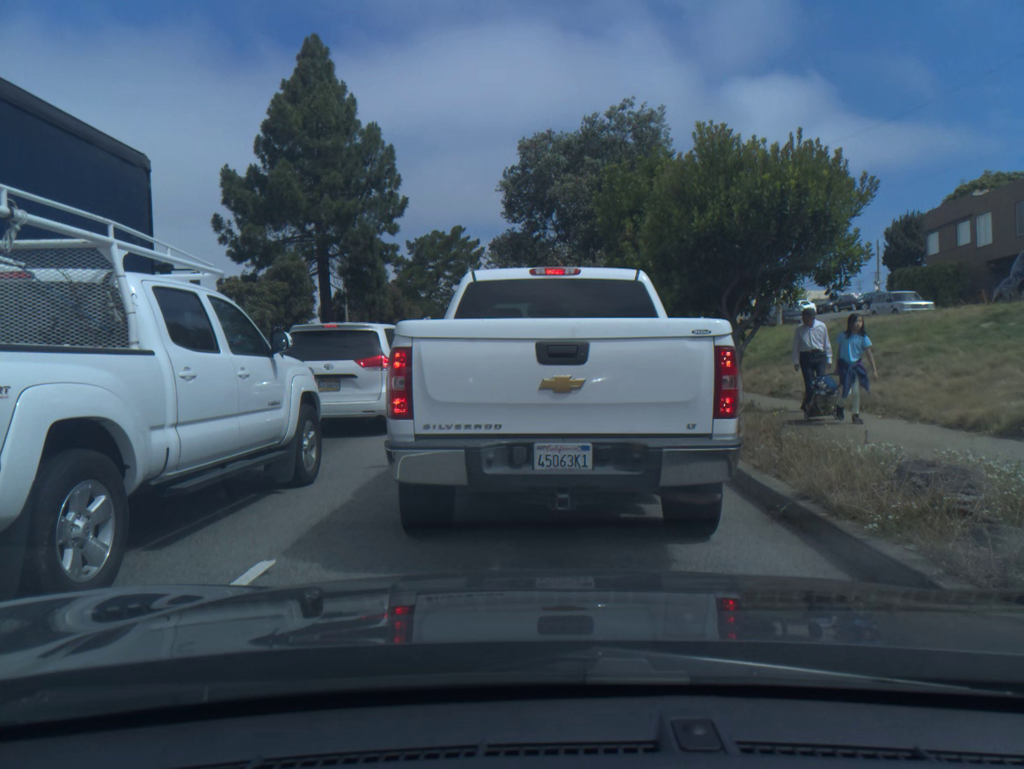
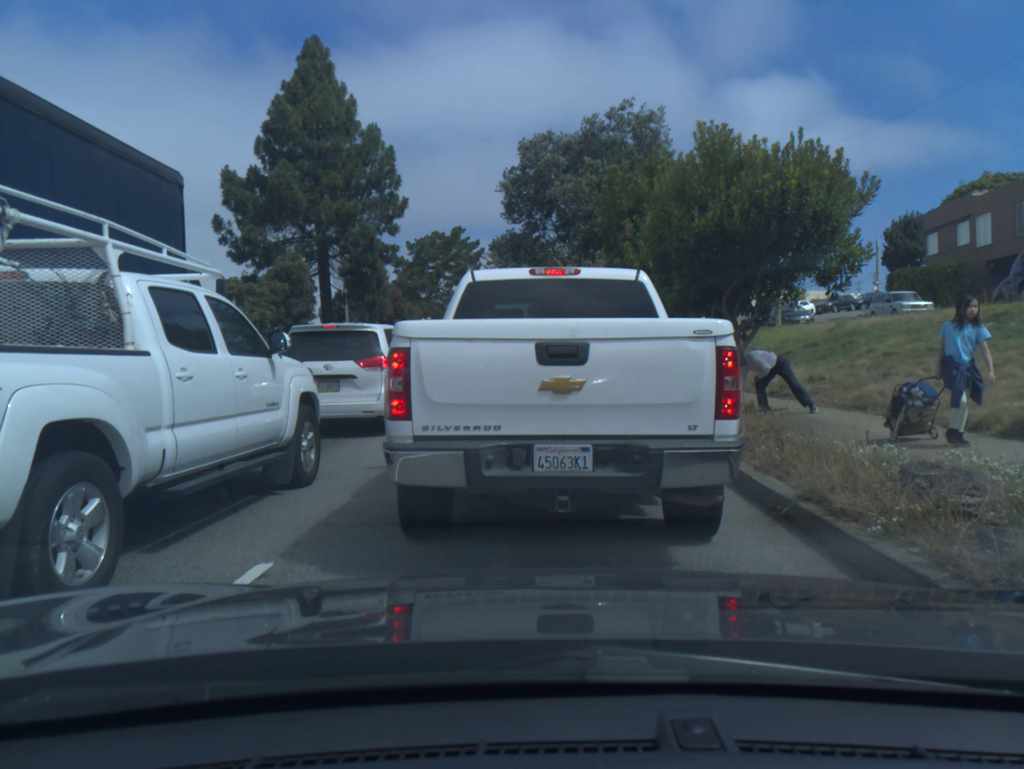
(0.0, +0.1) m; +1°
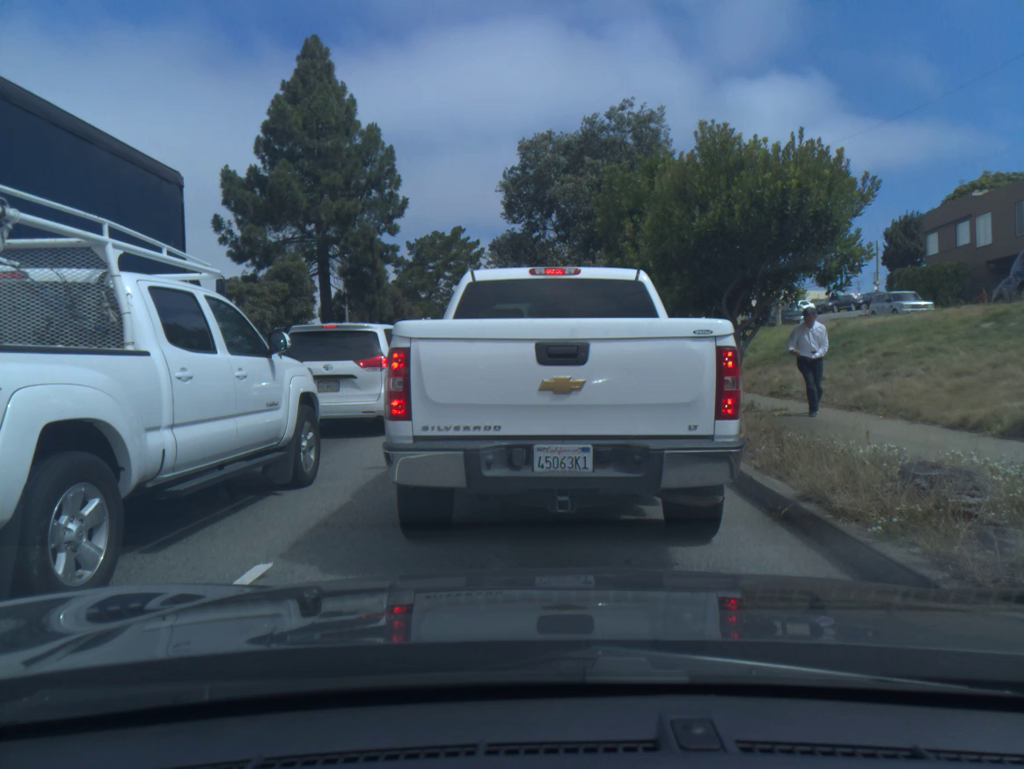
(0.0, 0.0) m; +1°
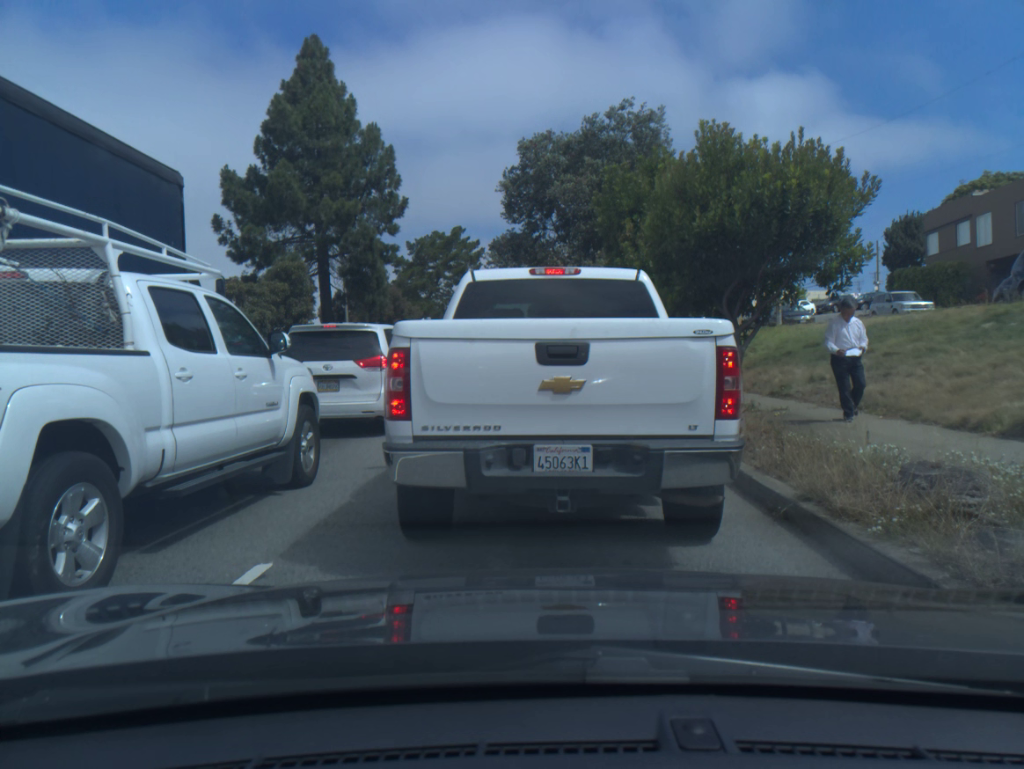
(0.0, 0.0) m; +1°
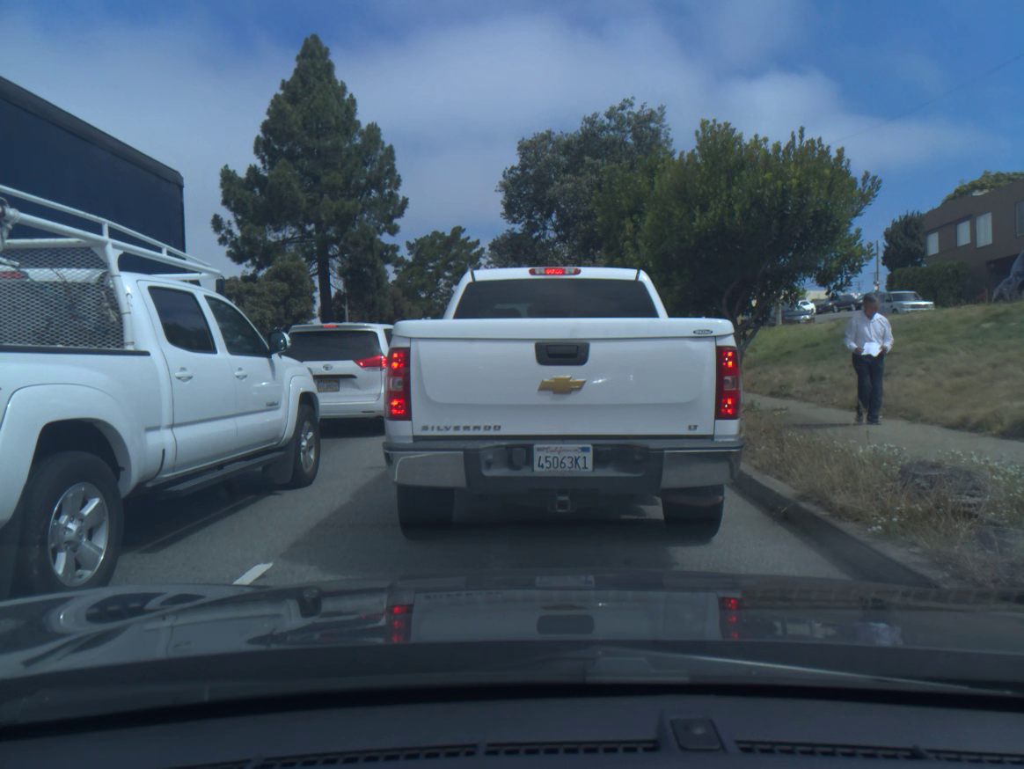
(0.0, 0.0) m; 0°
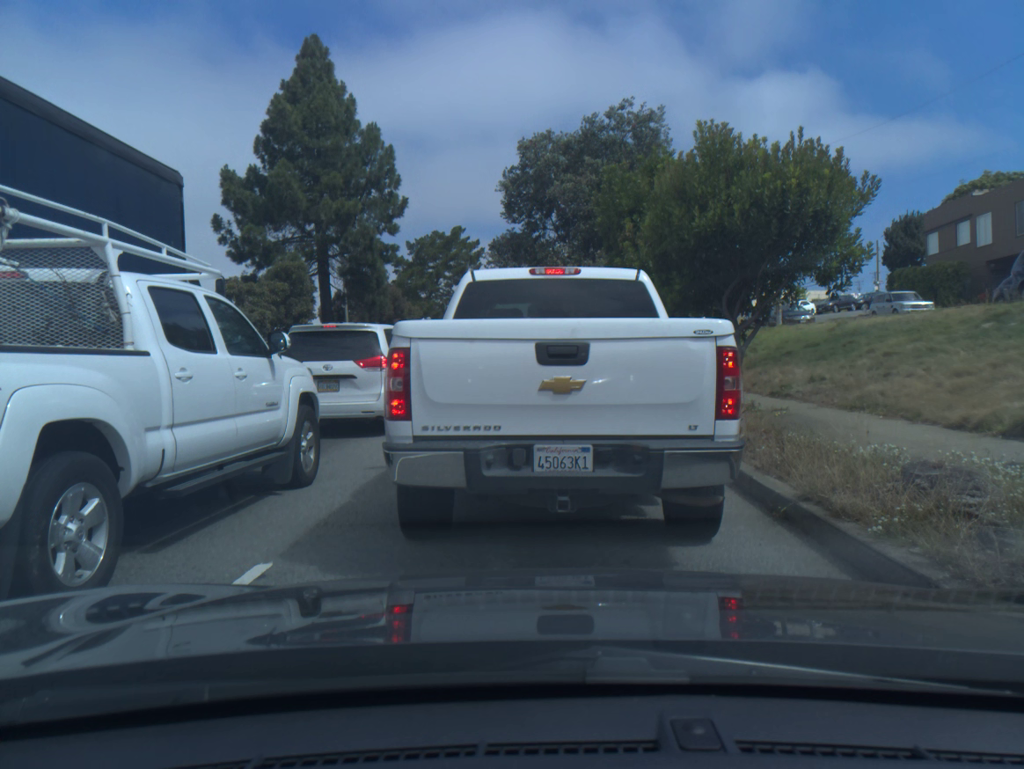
(0.0, 0.0) m; -1°
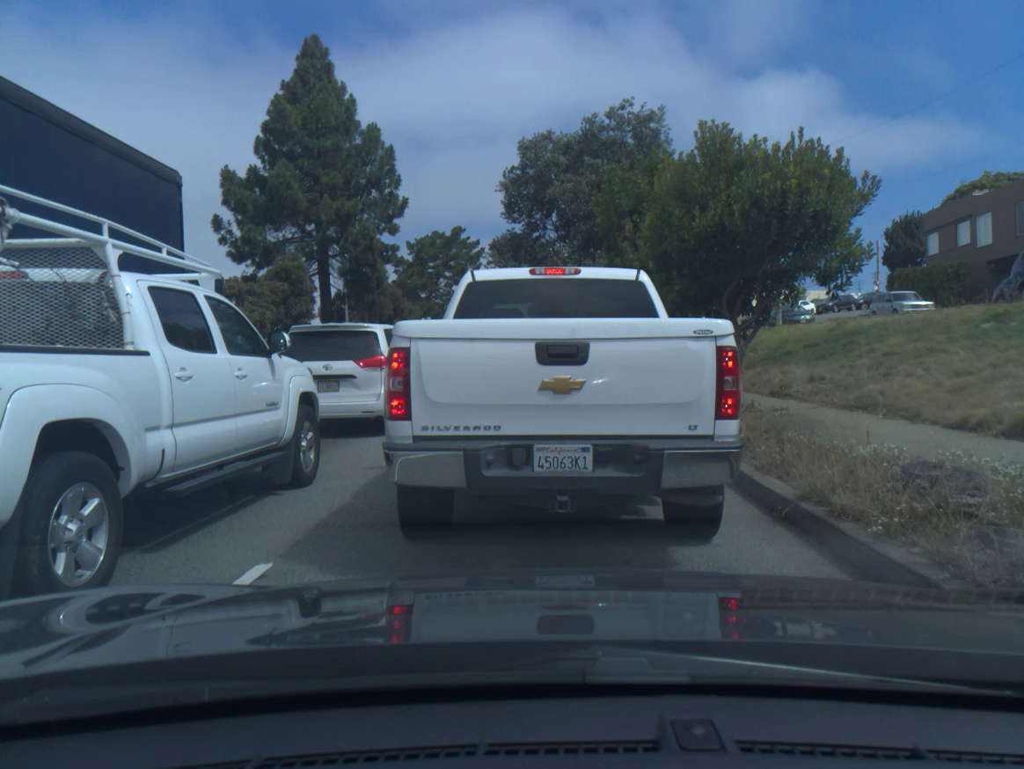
(0.0, 0.0) m; 0°
